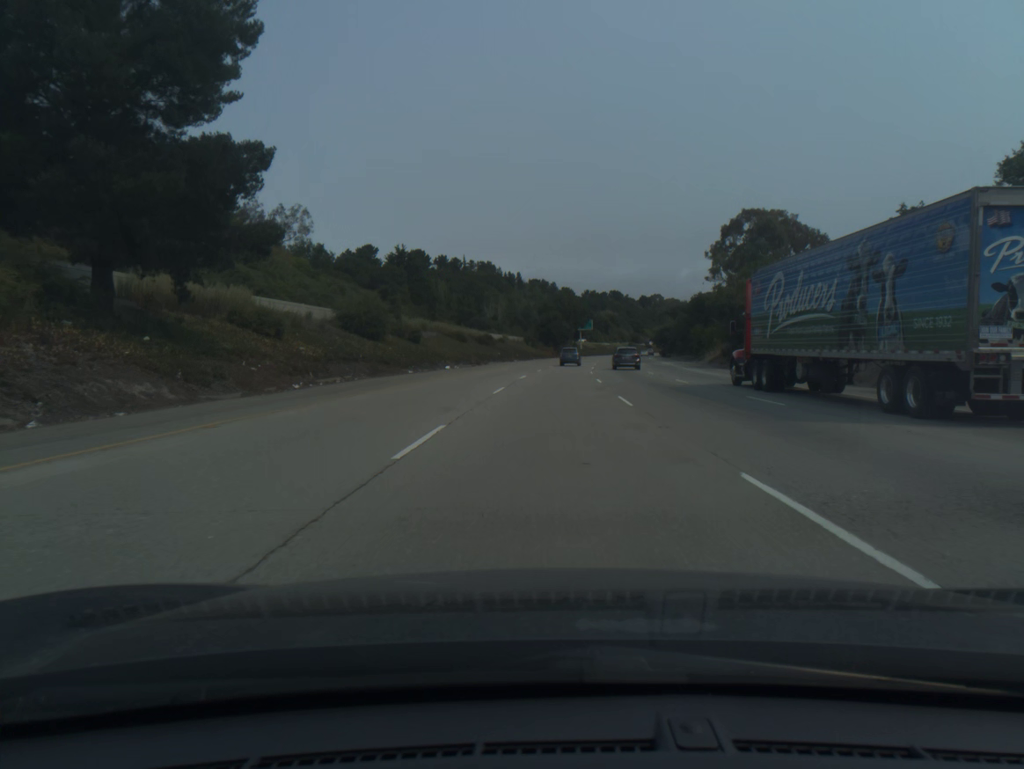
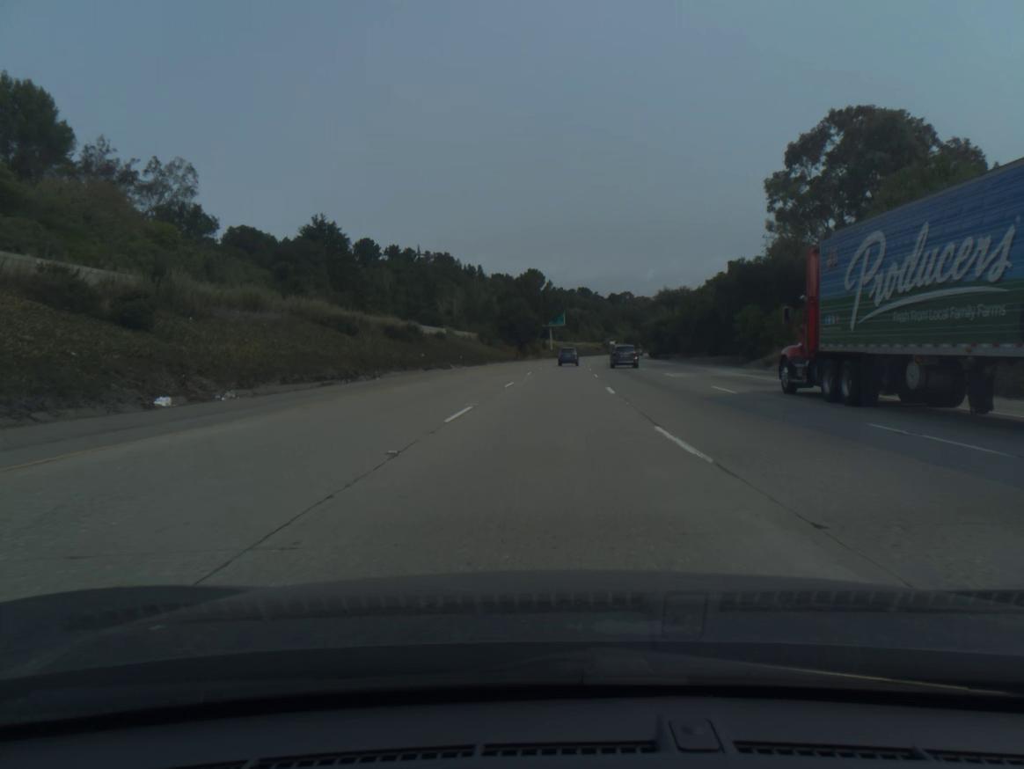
(+0.9, +38.8) m; +3°
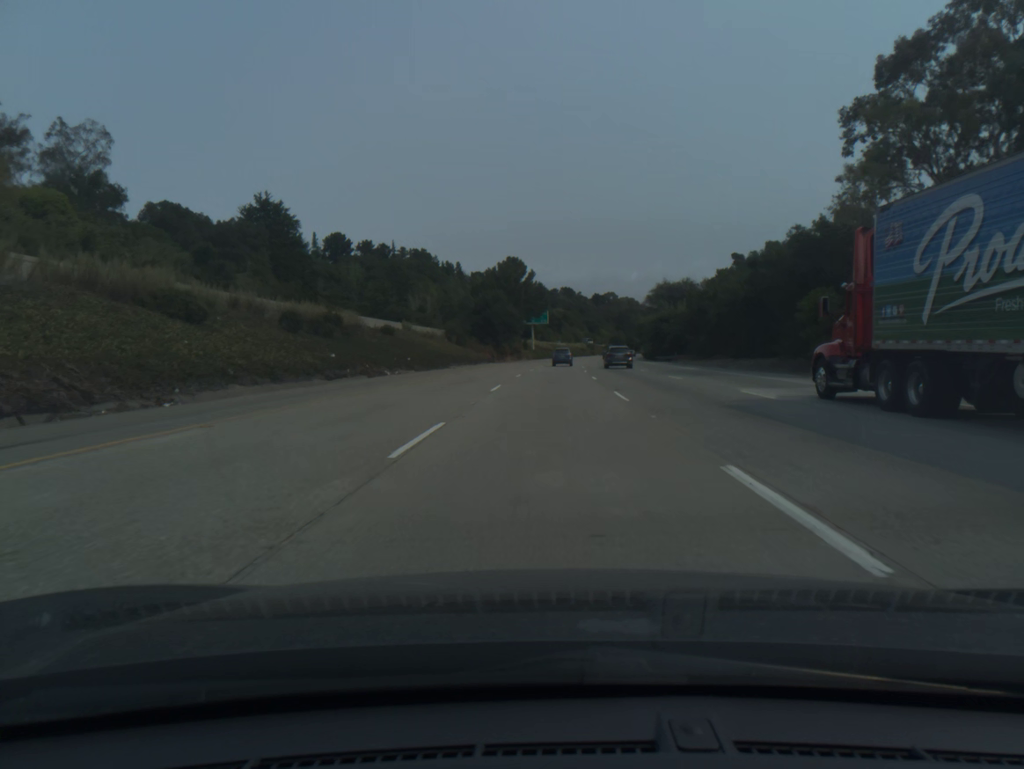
(+0.2, +19.4) m; +1°
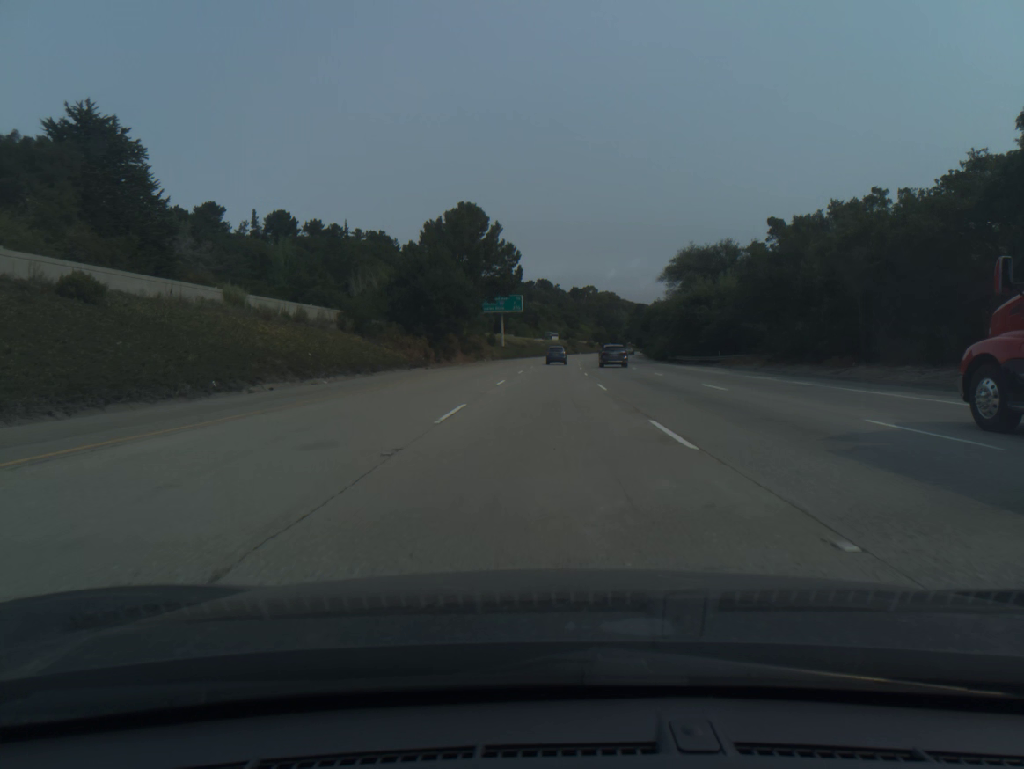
(+0.7, +38.8) m; +2°
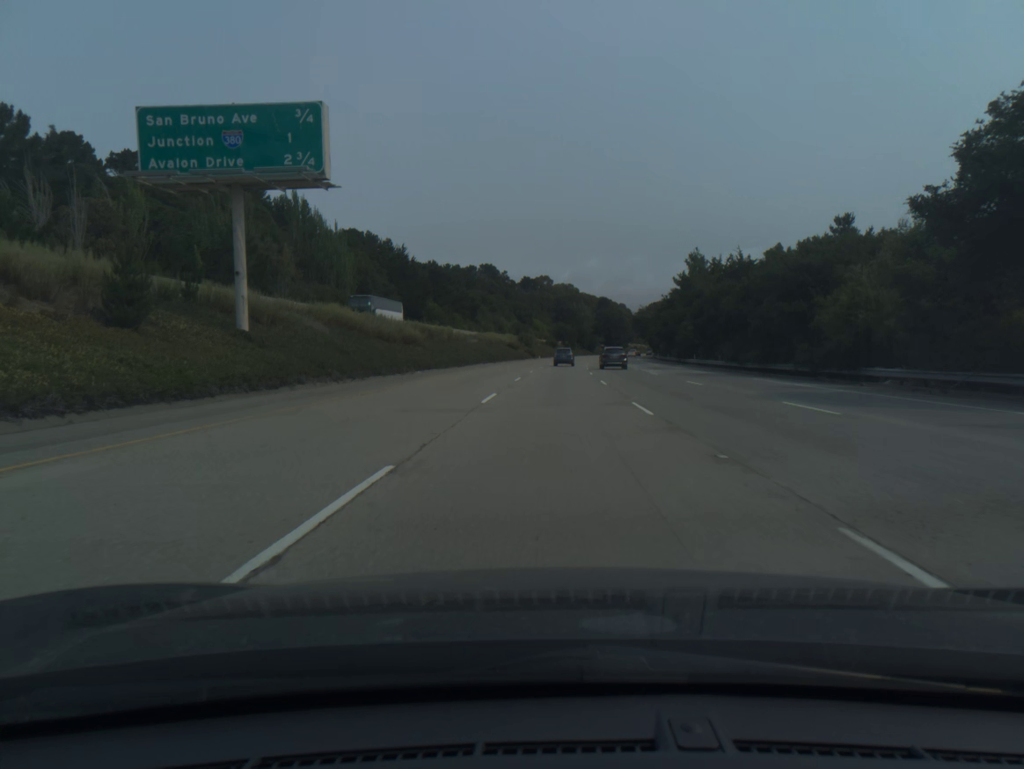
(+3.0, +97.2) m; +4°
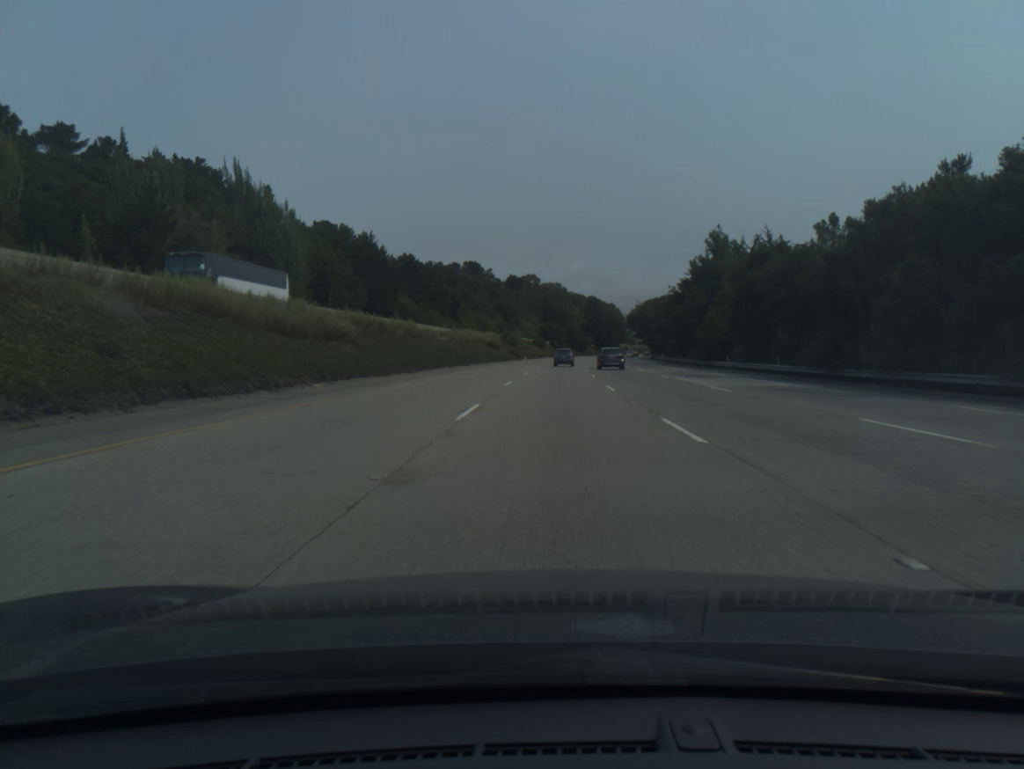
(+0.2, +19.5) m; +1°
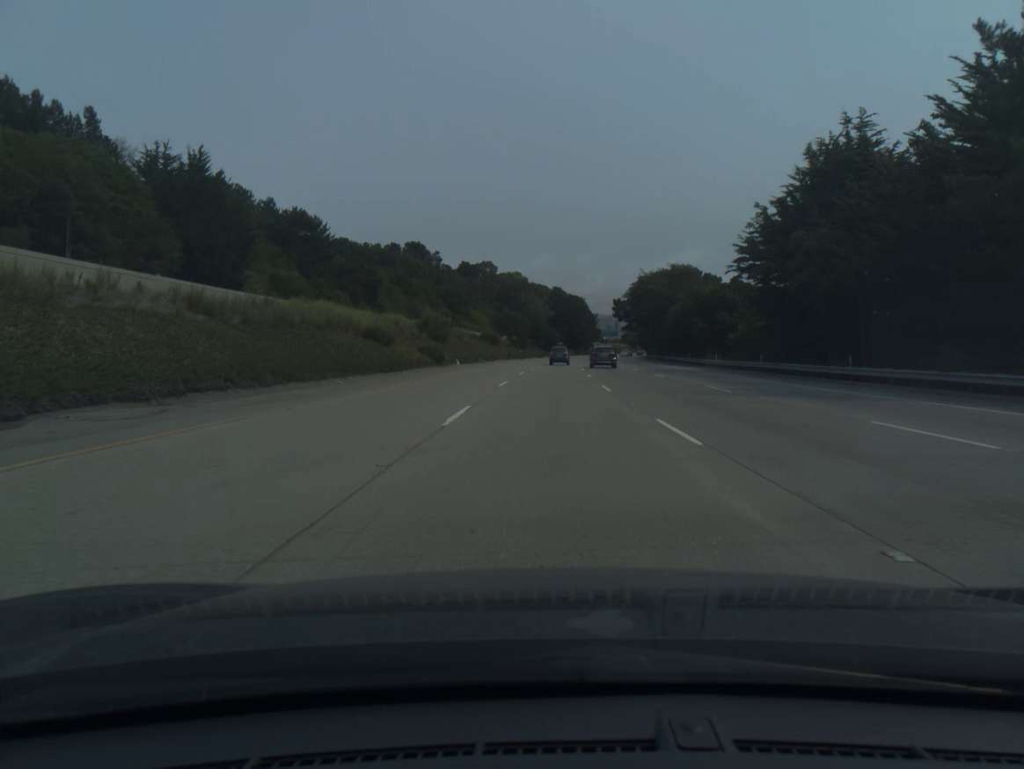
(+1.5, +58.7) m; +3°
